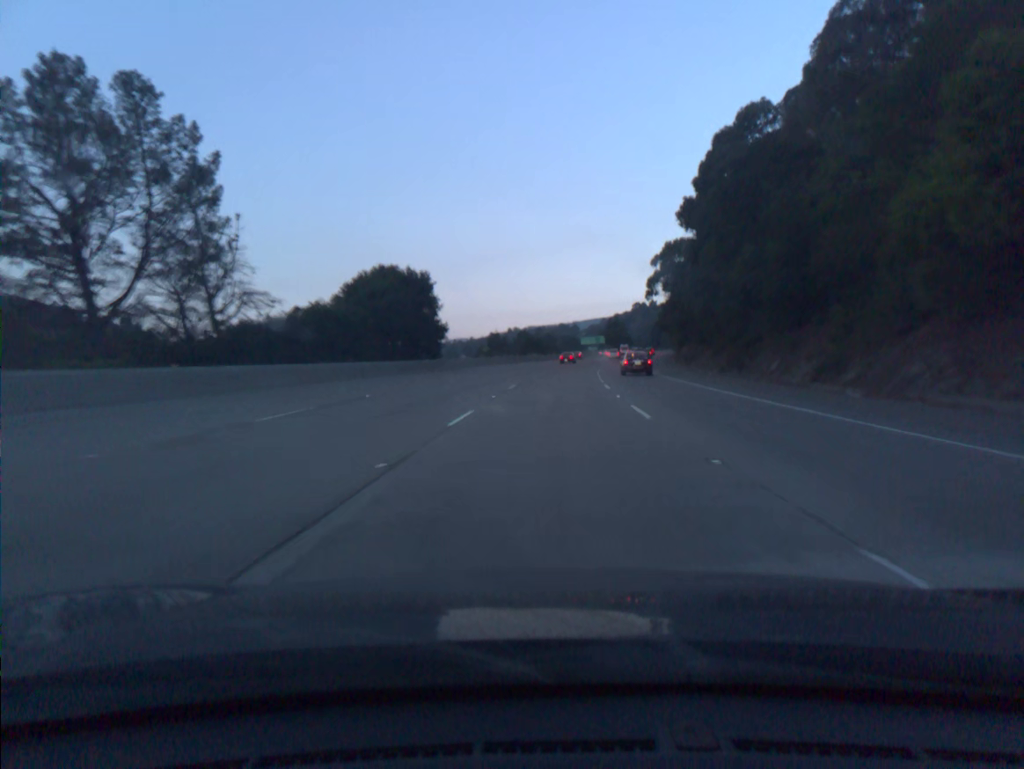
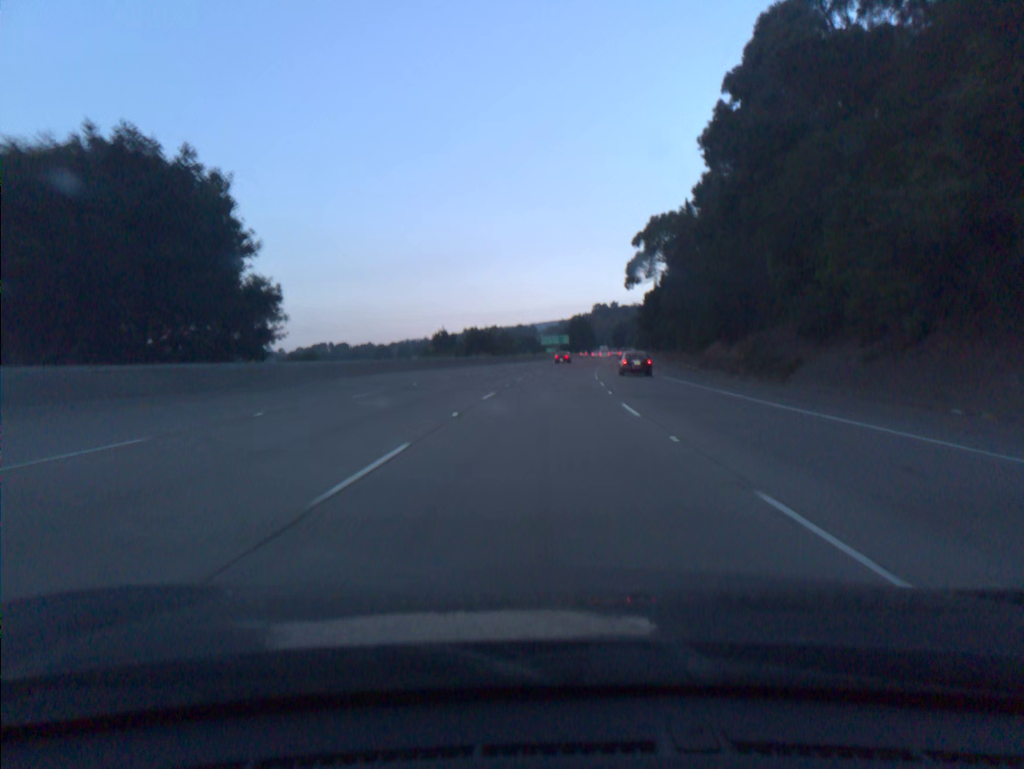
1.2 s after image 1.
(+1.0, +36.5) m; +3°
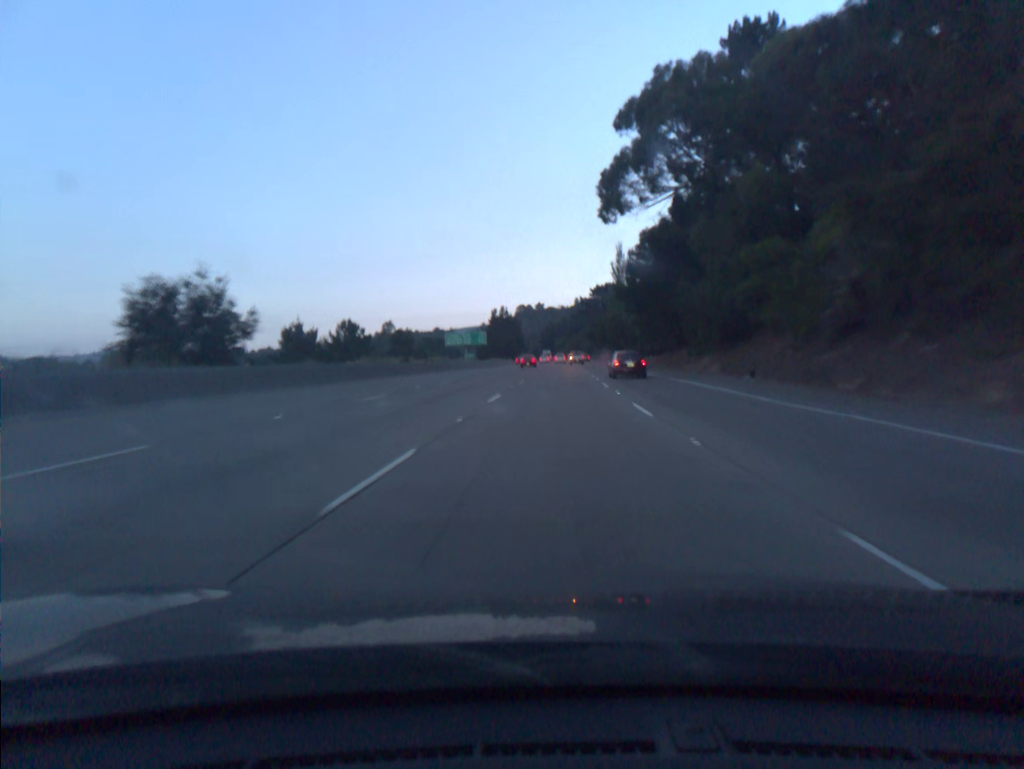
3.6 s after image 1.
(+3.6, +72.9) m; +6°
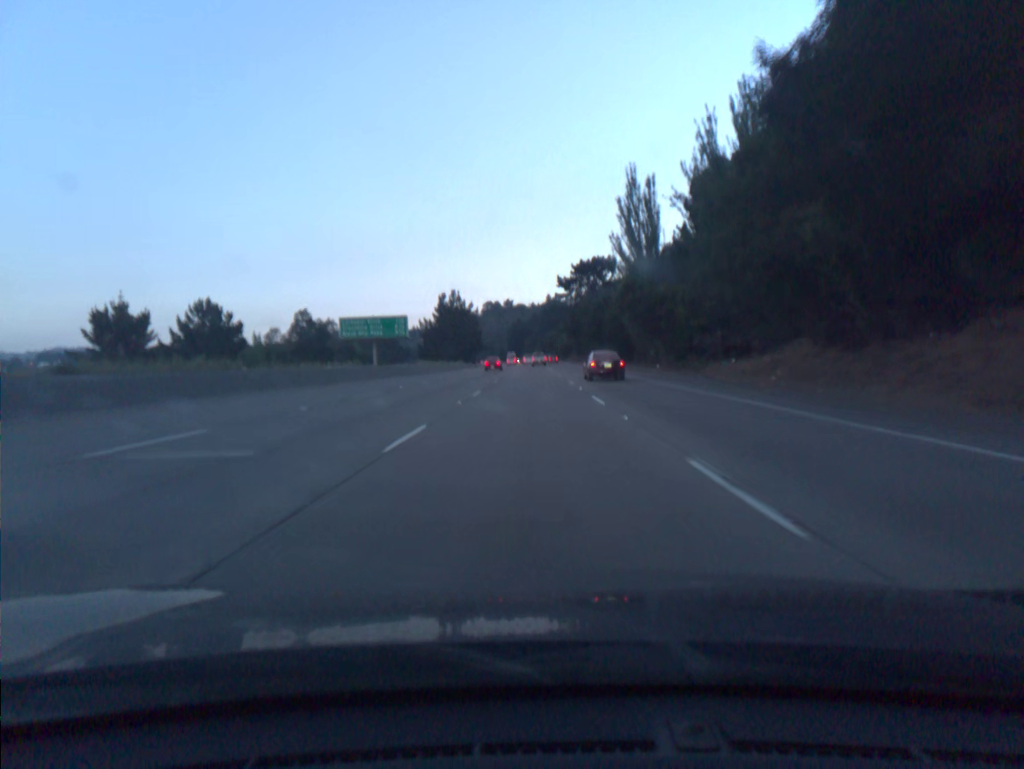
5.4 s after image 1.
(+1.6, +54.8) m; +2°
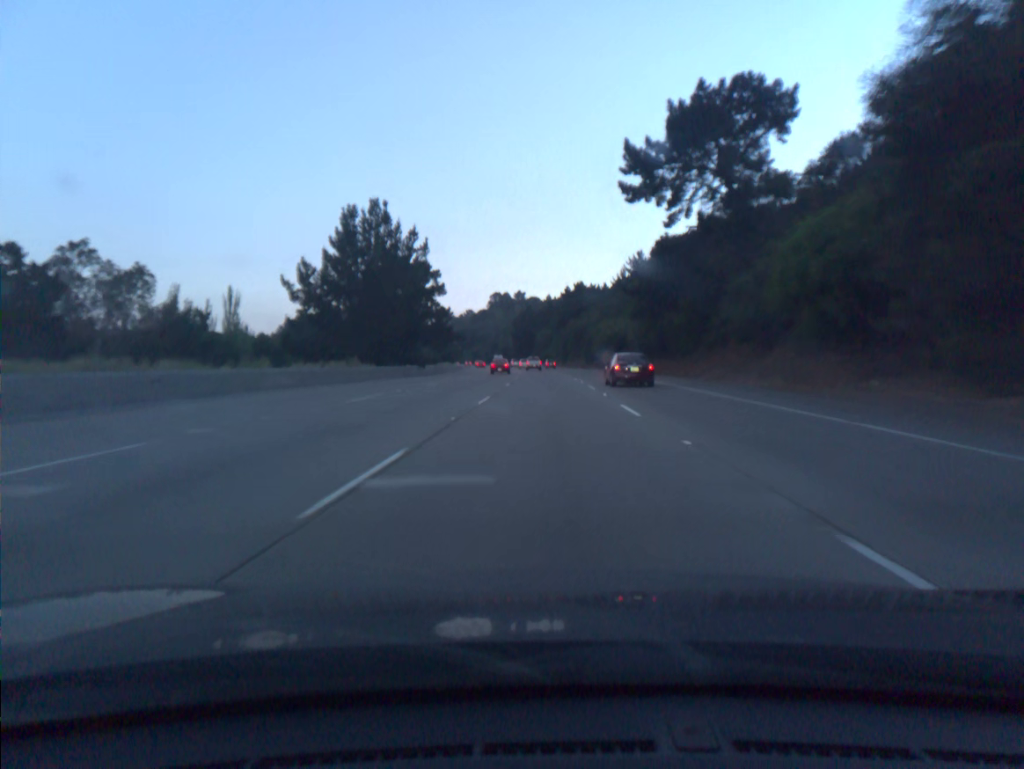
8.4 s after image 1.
(-1.1, +91.3) m; -1°
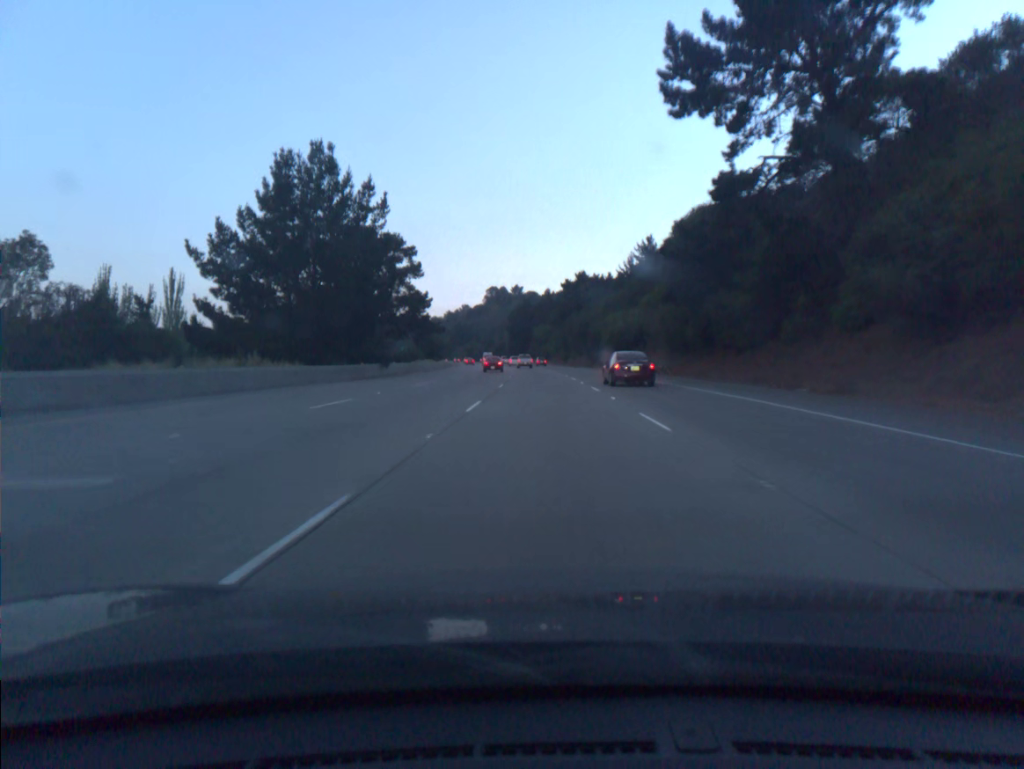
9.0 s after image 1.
(0.0, +18.3) m; 0°
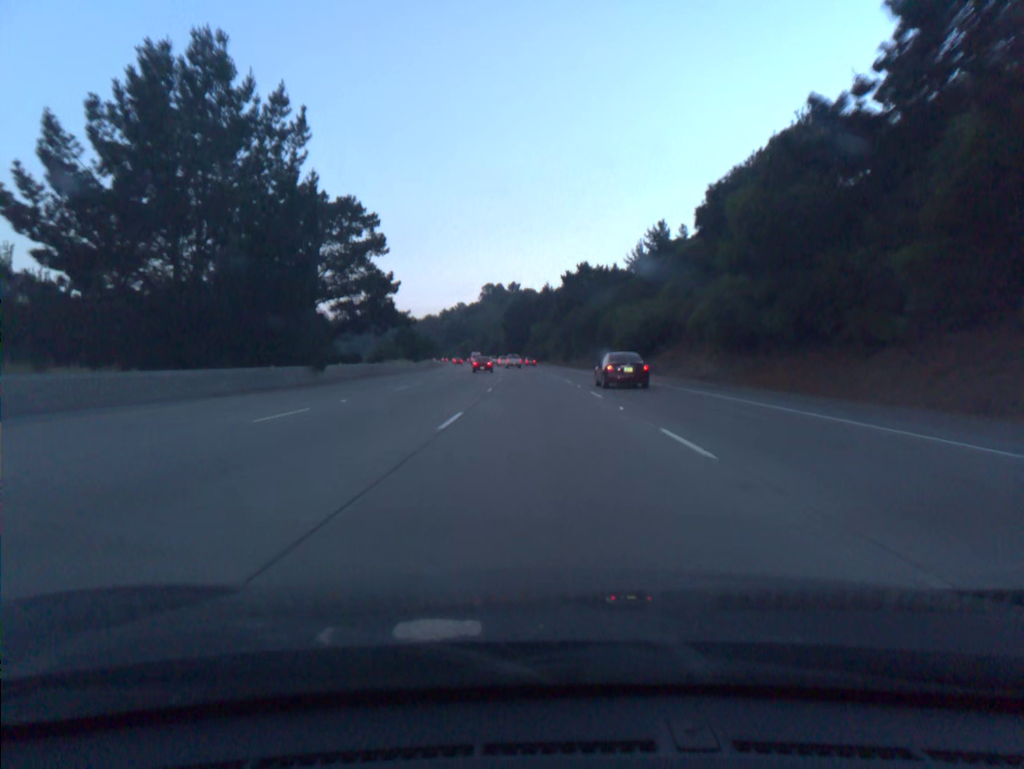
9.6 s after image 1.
(0.0, +18.3) m; 0°
